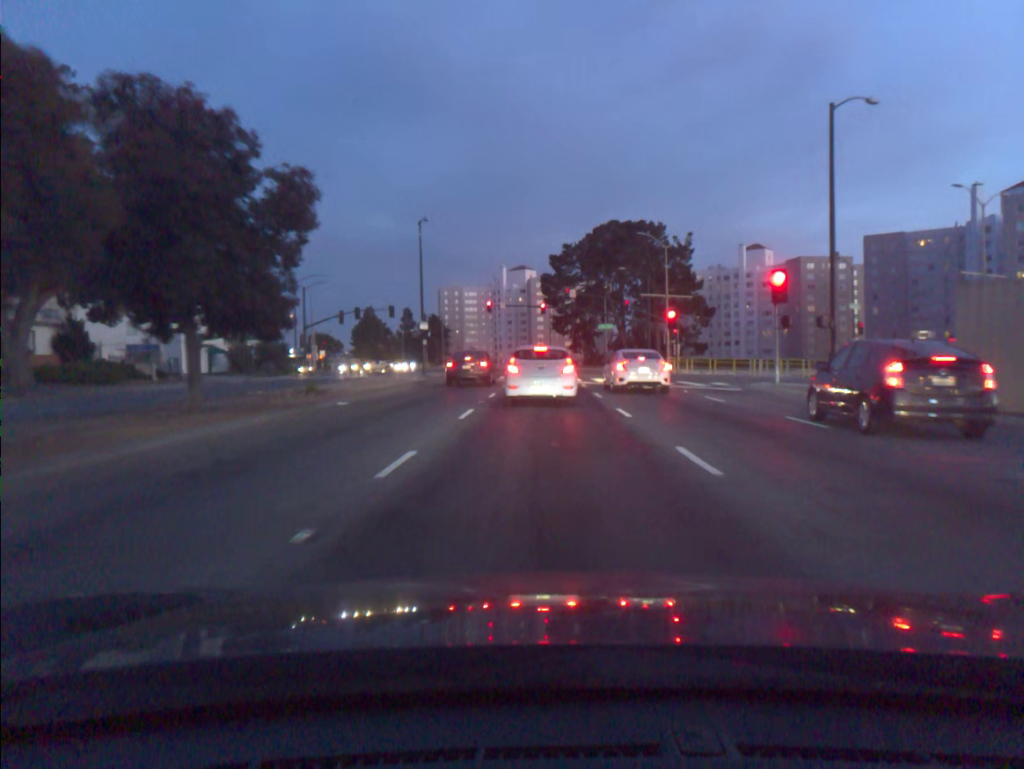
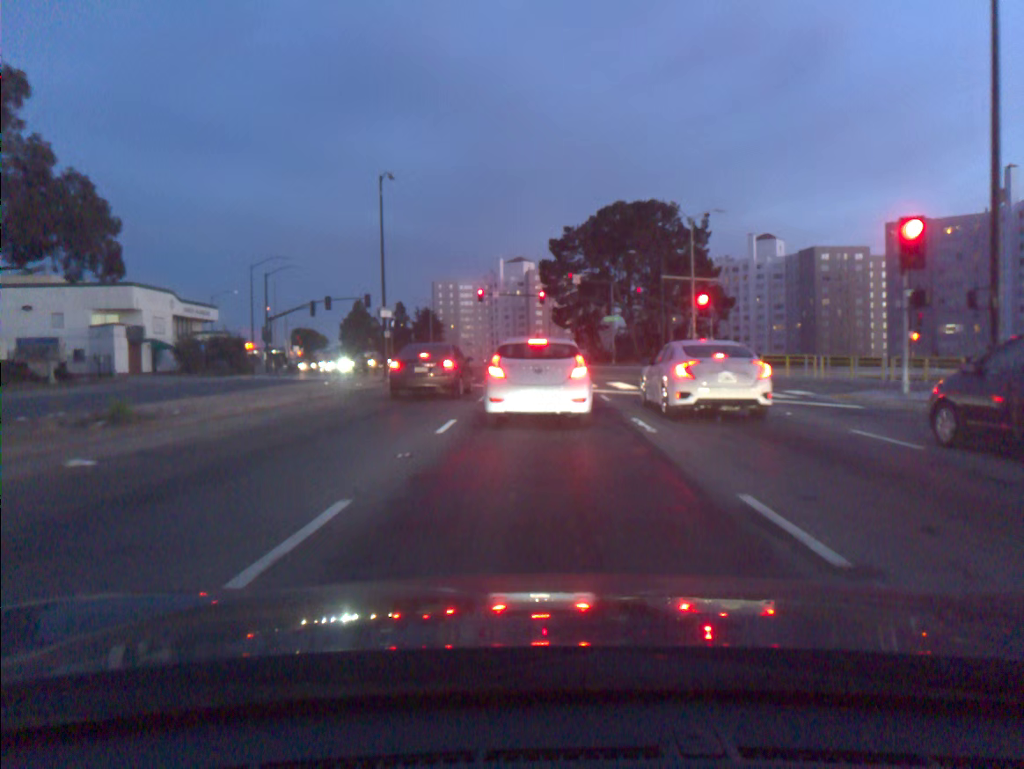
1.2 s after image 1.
(0.0, +11.1) m; 0°
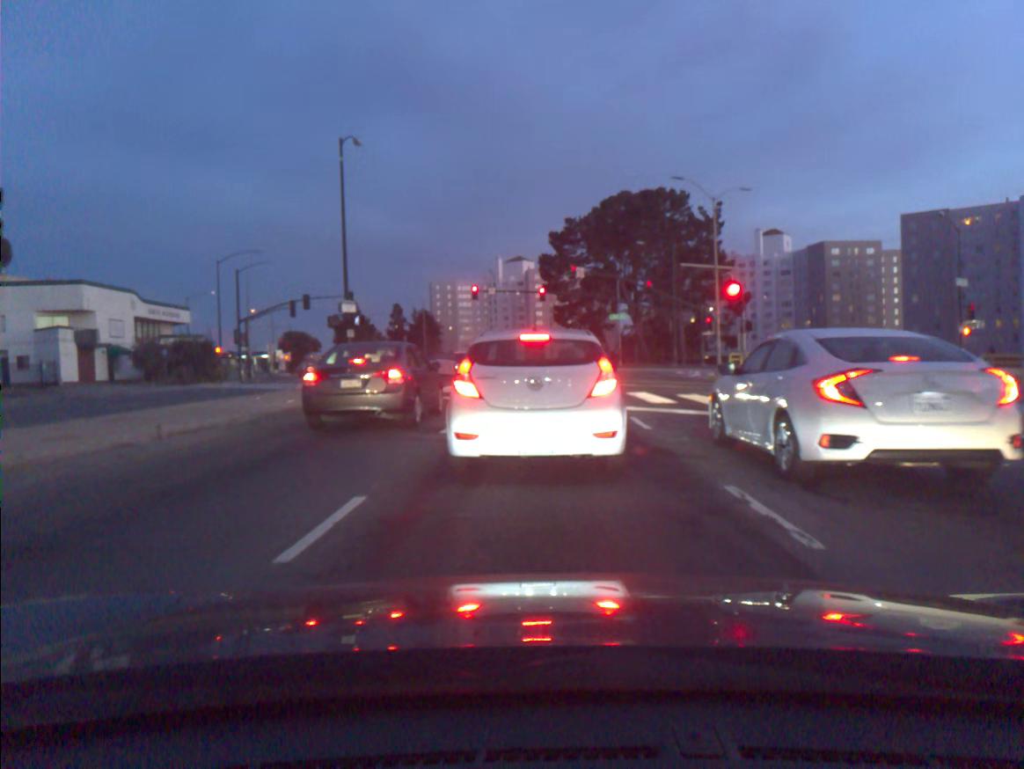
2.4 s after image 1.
(0.0, +7.2) m; 0°
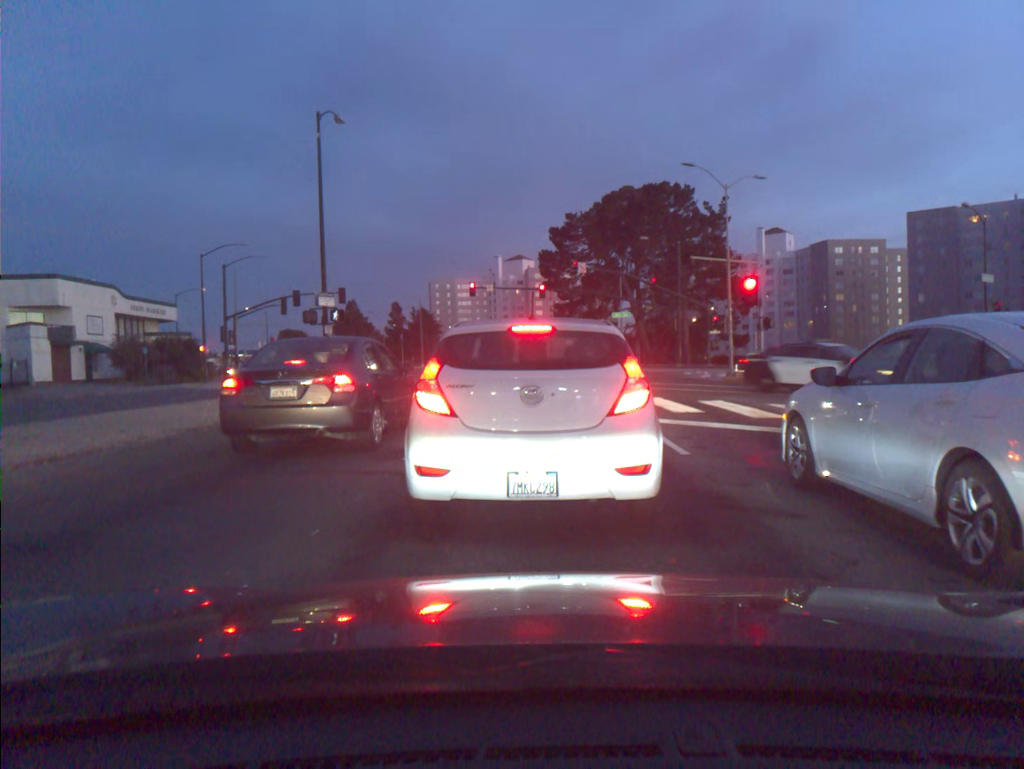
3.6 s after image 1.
(0.0, +3.3) m; -1°
